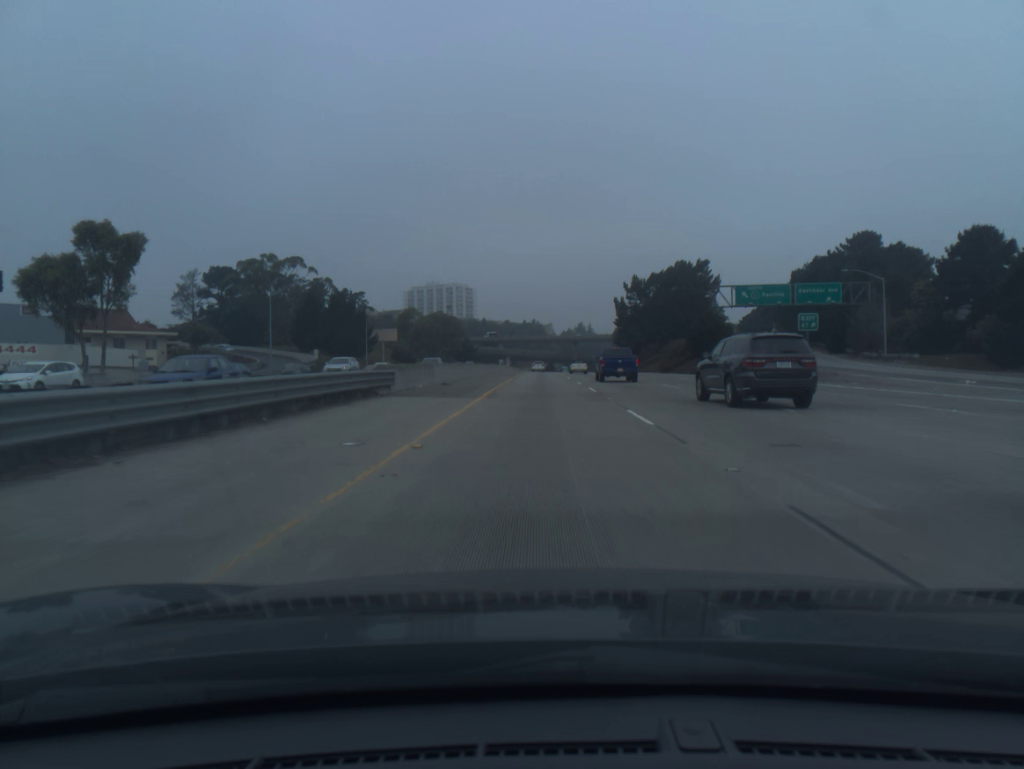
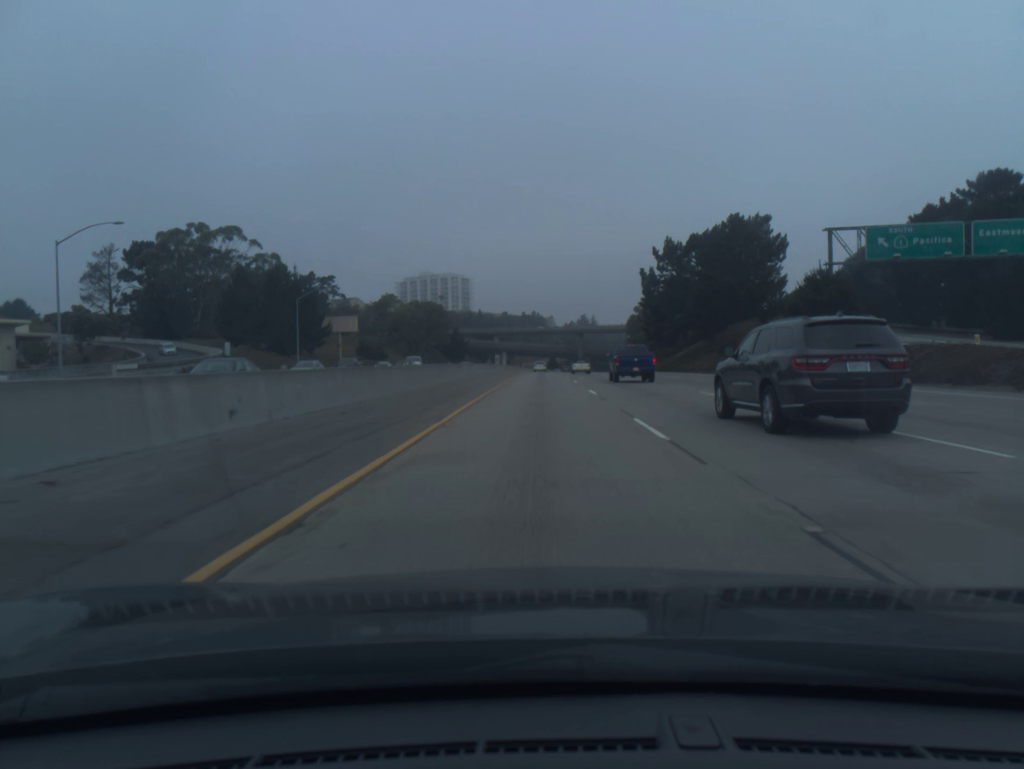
(0.0, +40.0) m; 0°
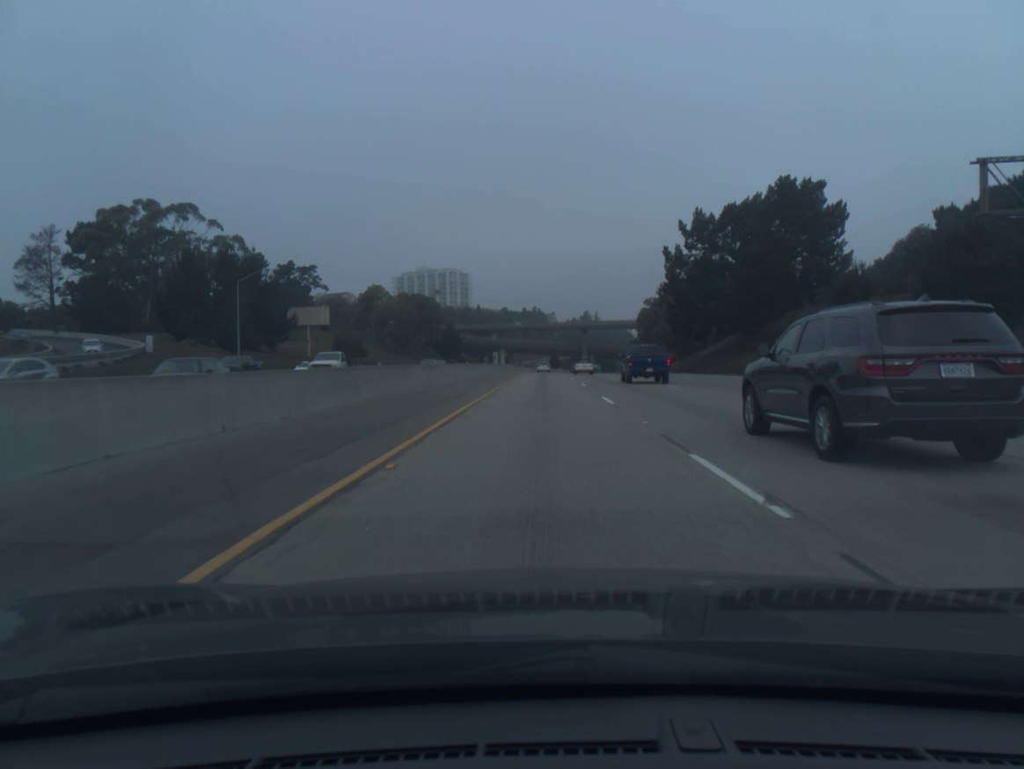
(0.0, +20.1) m; 0°
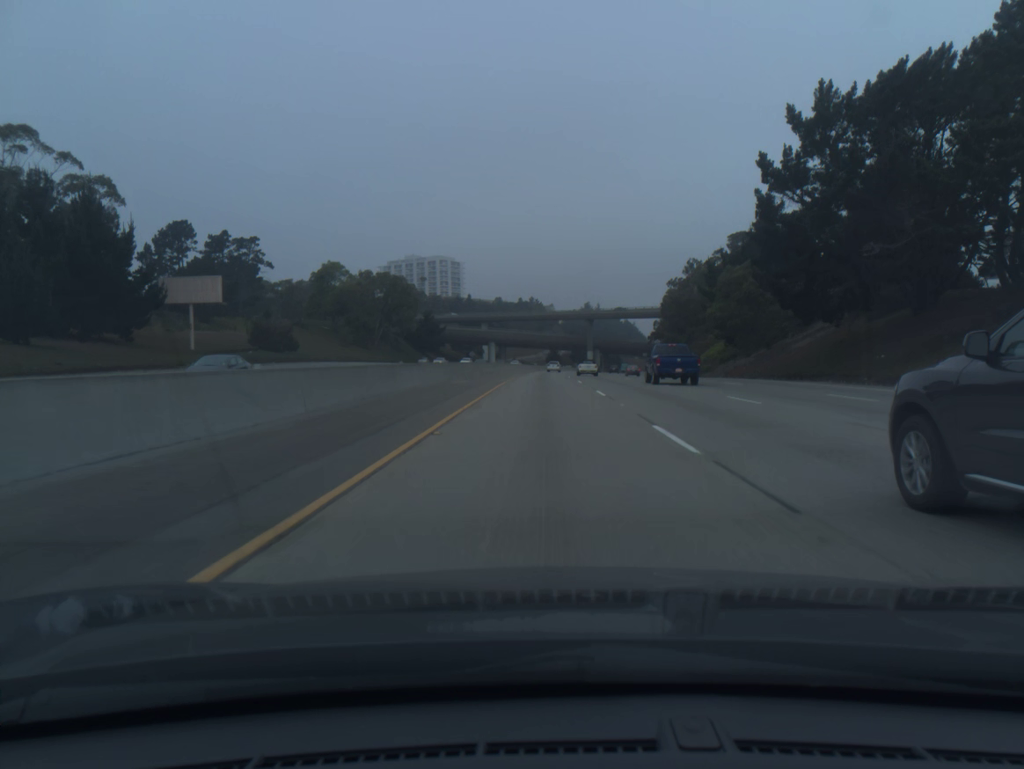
(0.0, +40.3) m; 0°
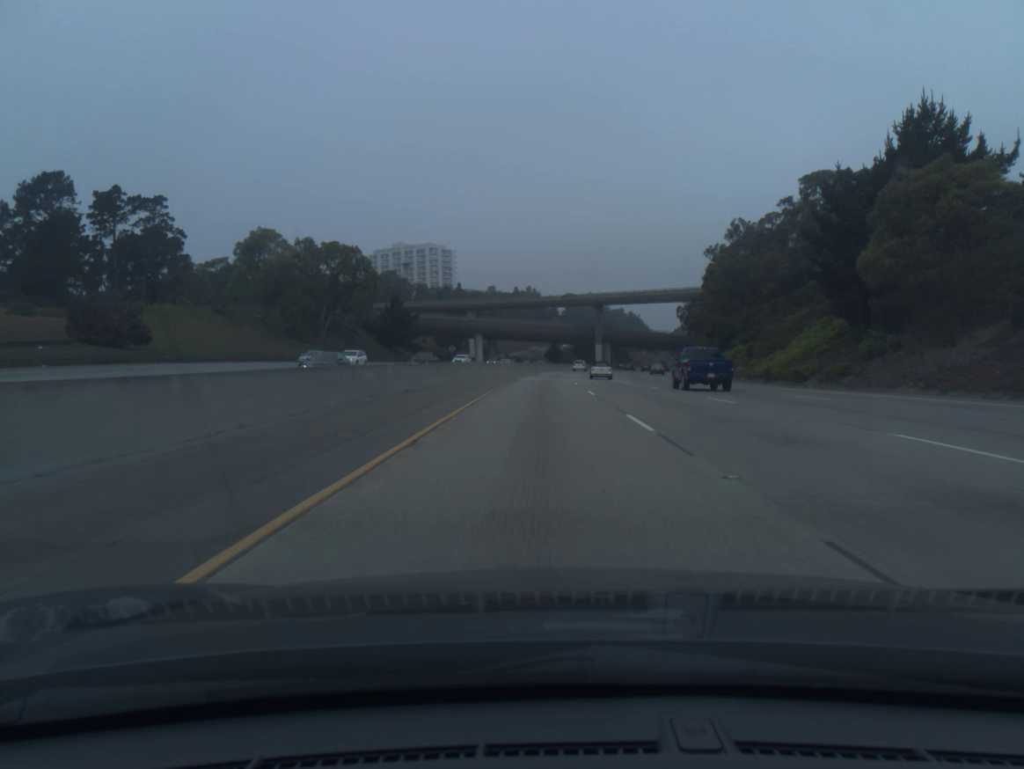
(+0.1, +40.4) m; 0°
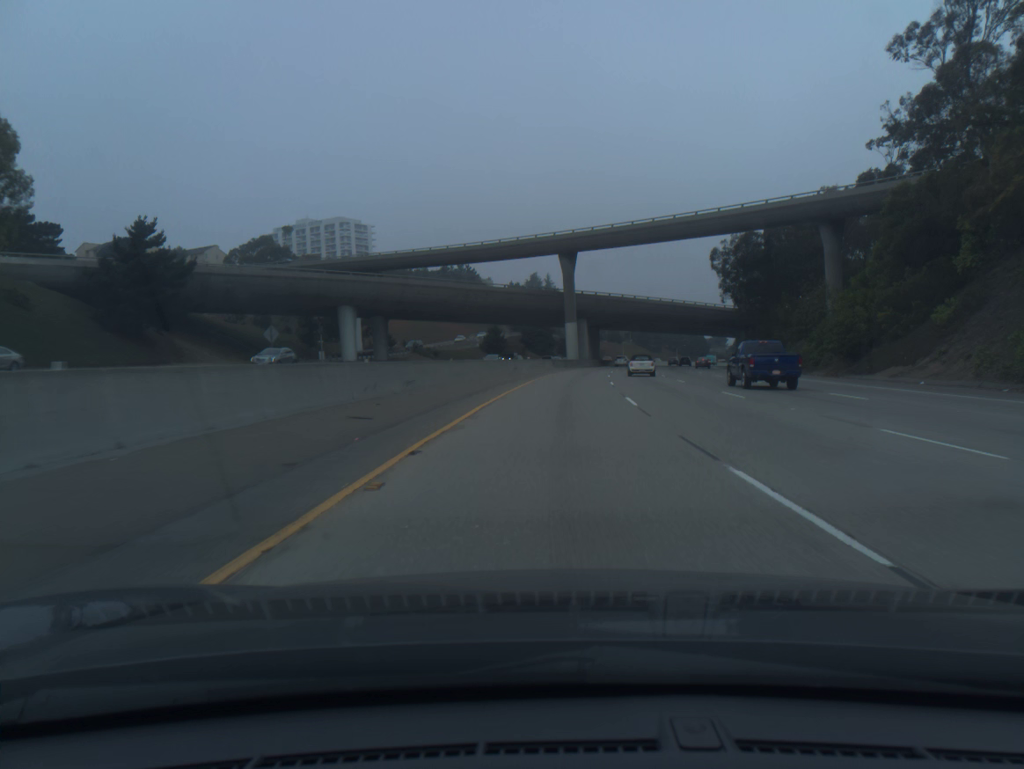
(+1.4, +81.1) m; +4°
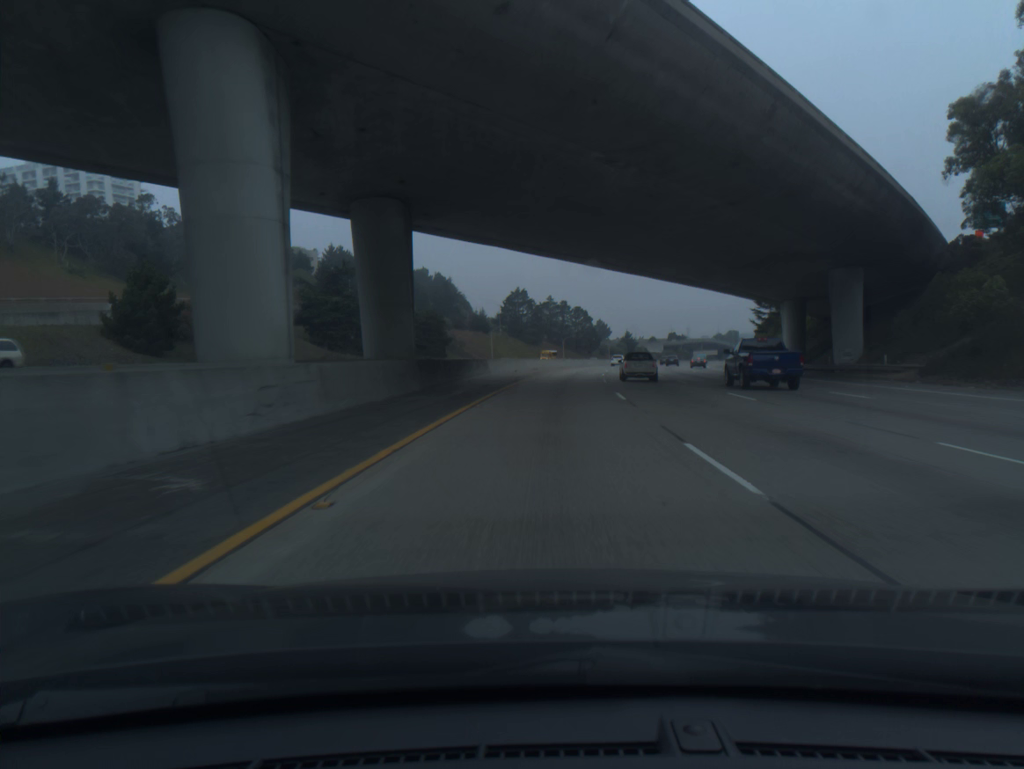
(+9.0, +100.8) m; +10°
